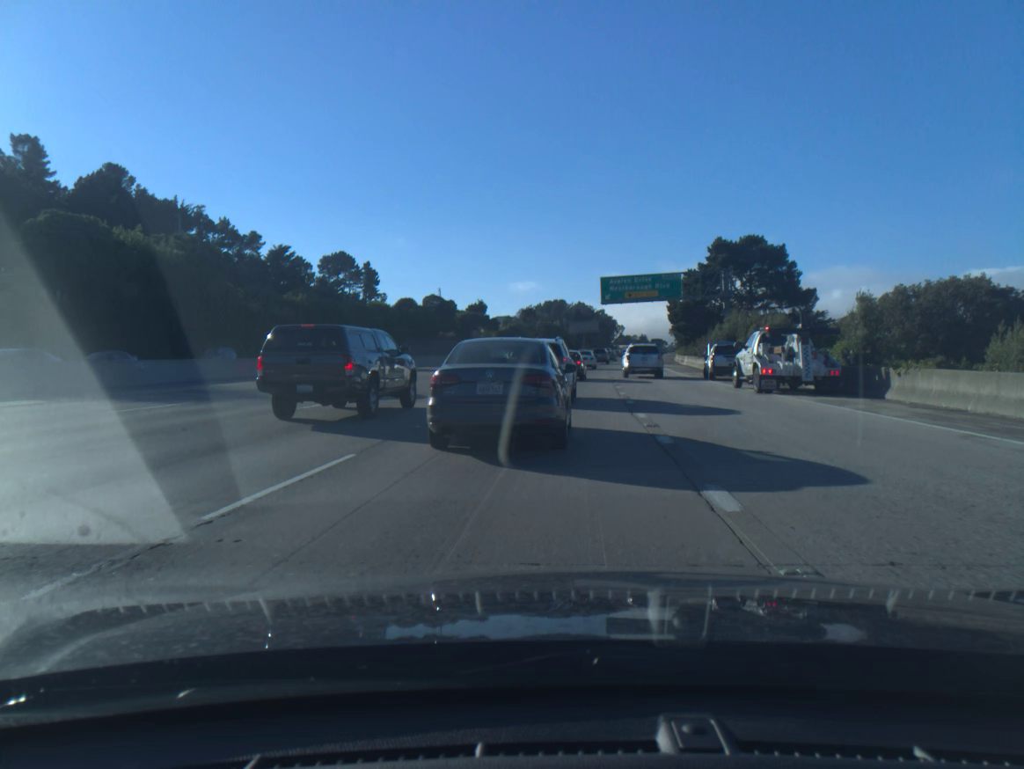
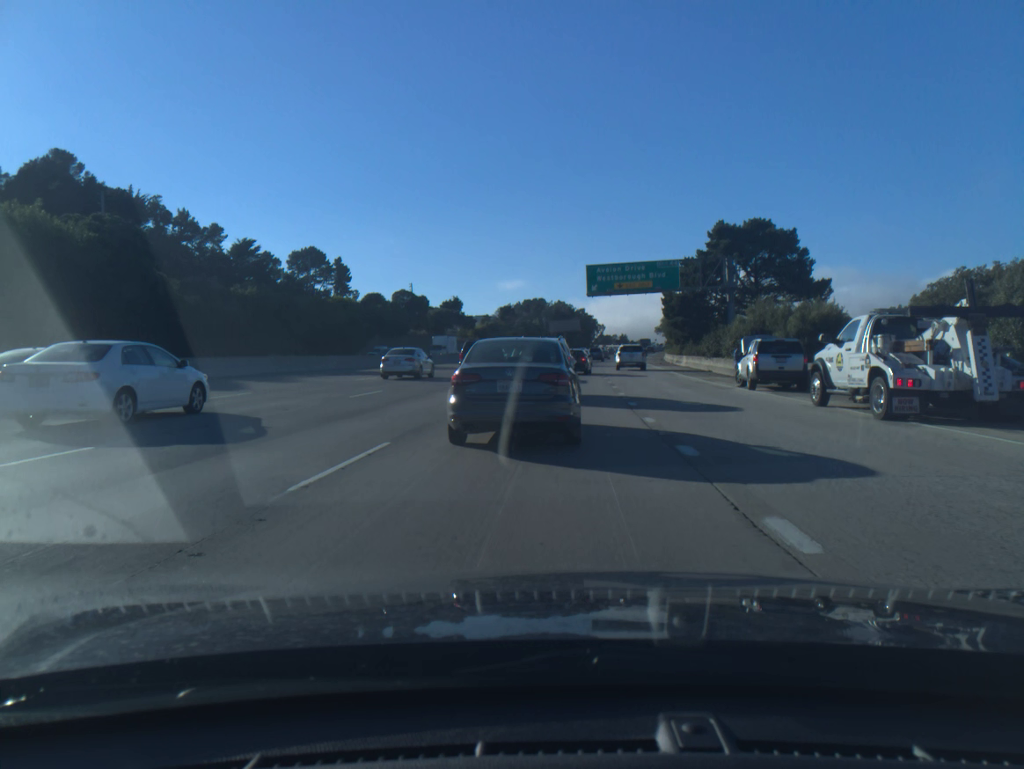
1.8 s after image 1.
(+0.2, +10.6) m; +2°
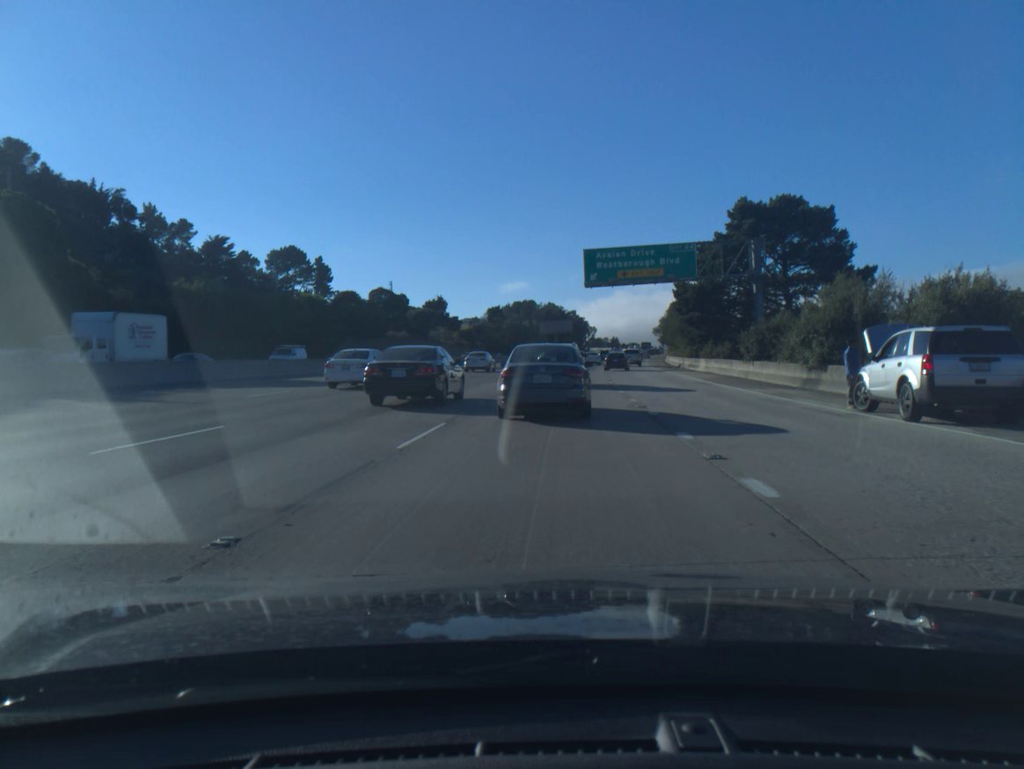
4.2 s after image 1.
(+0.1, +11.9) m; 0°
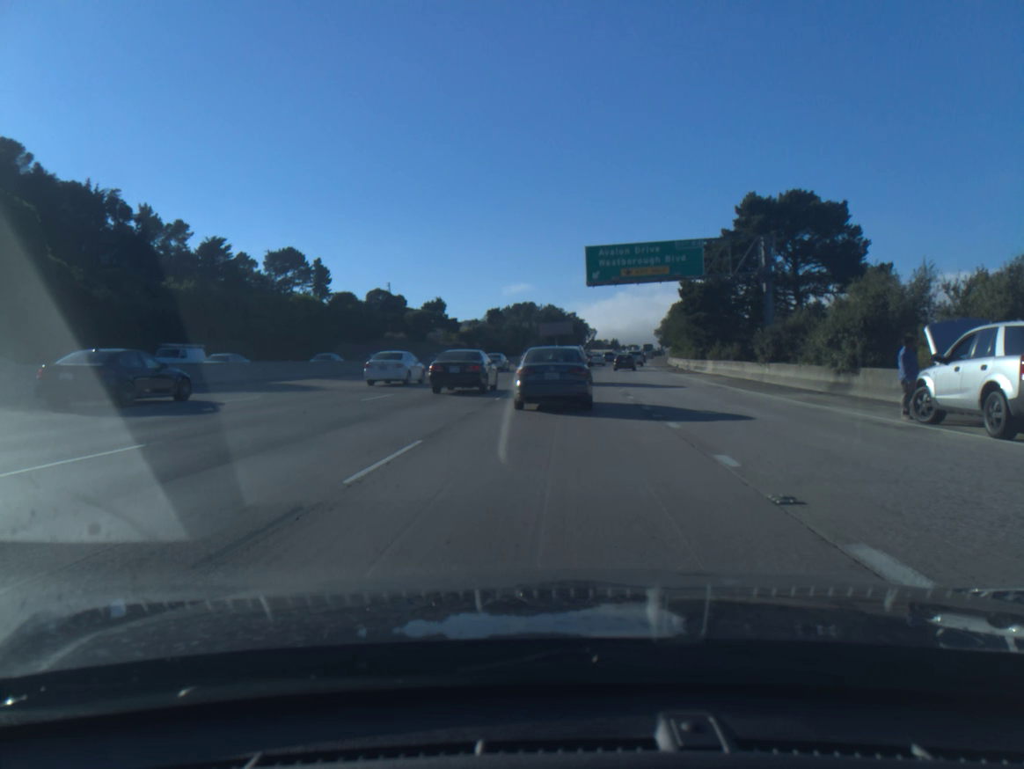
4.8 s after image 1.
(0.0, +2.7) m; 0°
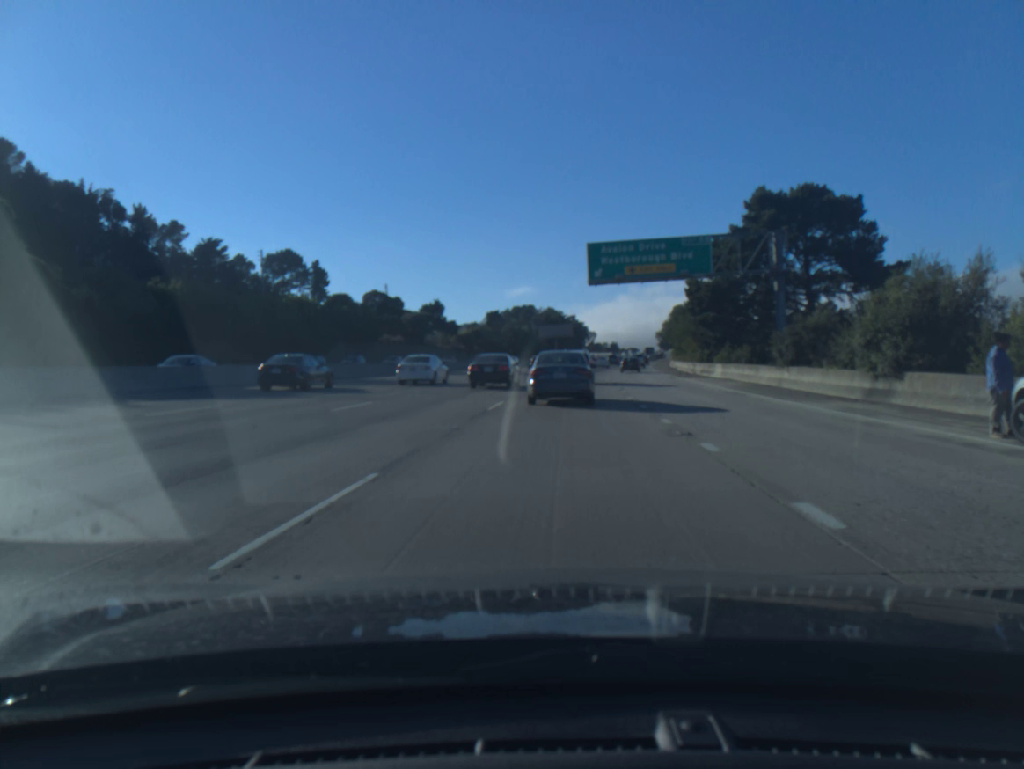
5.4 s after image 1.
(0.0, +3.0) m; 0°
